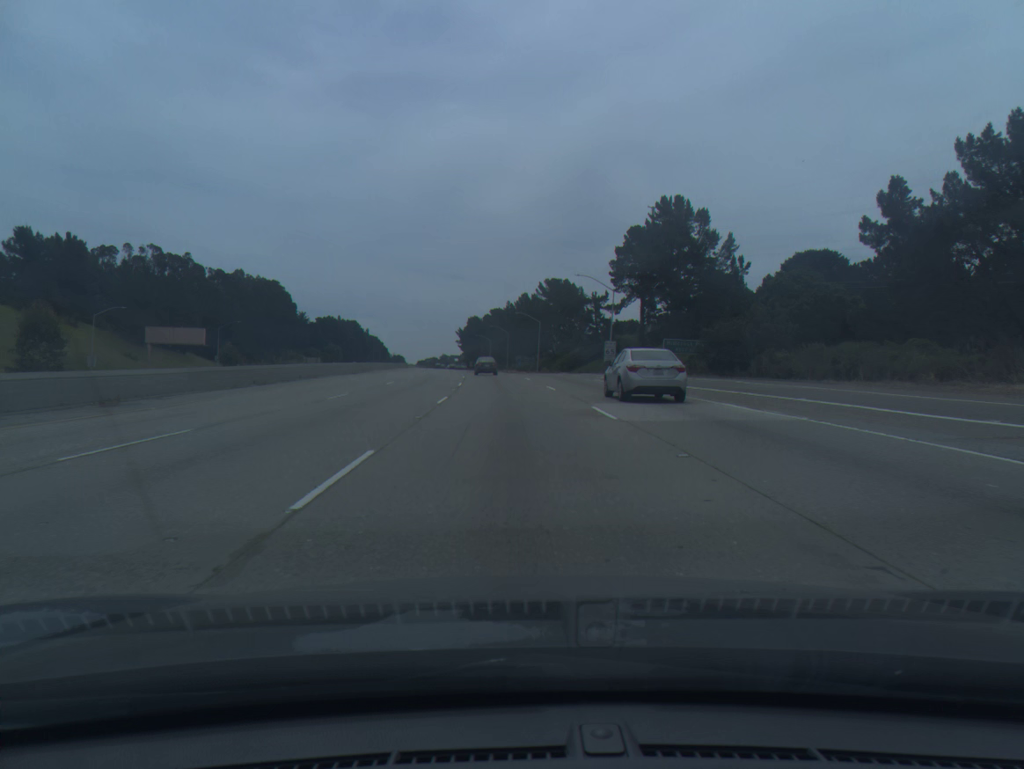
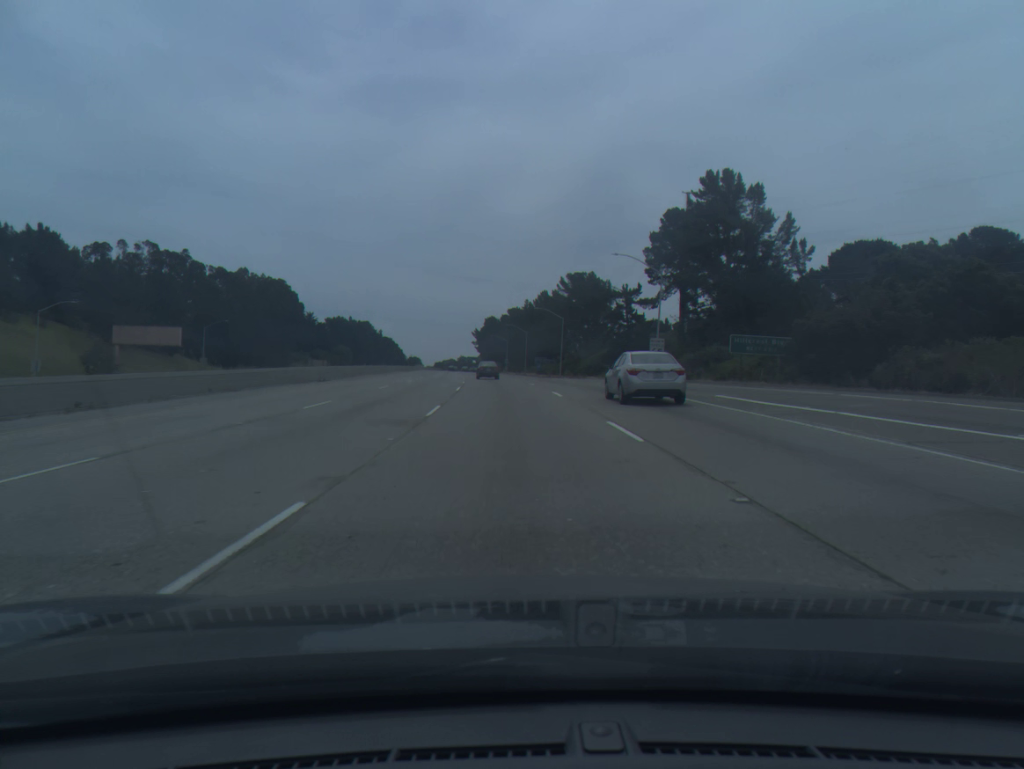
(-0.2, +17.6) m; -1°
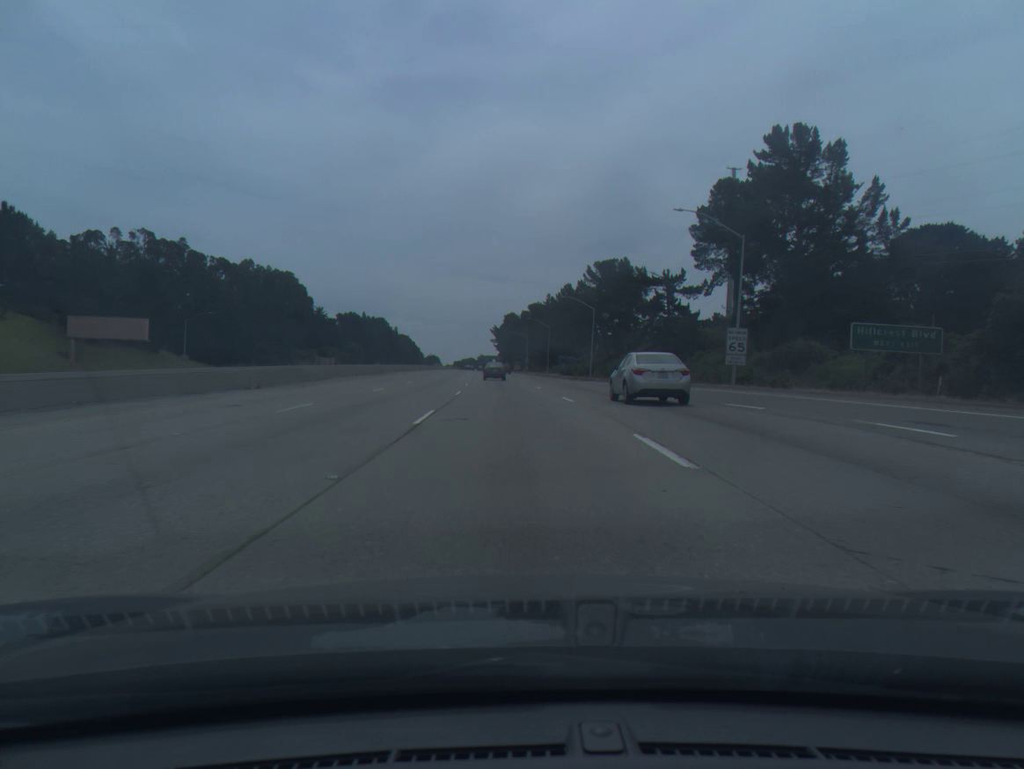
(-0.2, +17.7) m; -1°
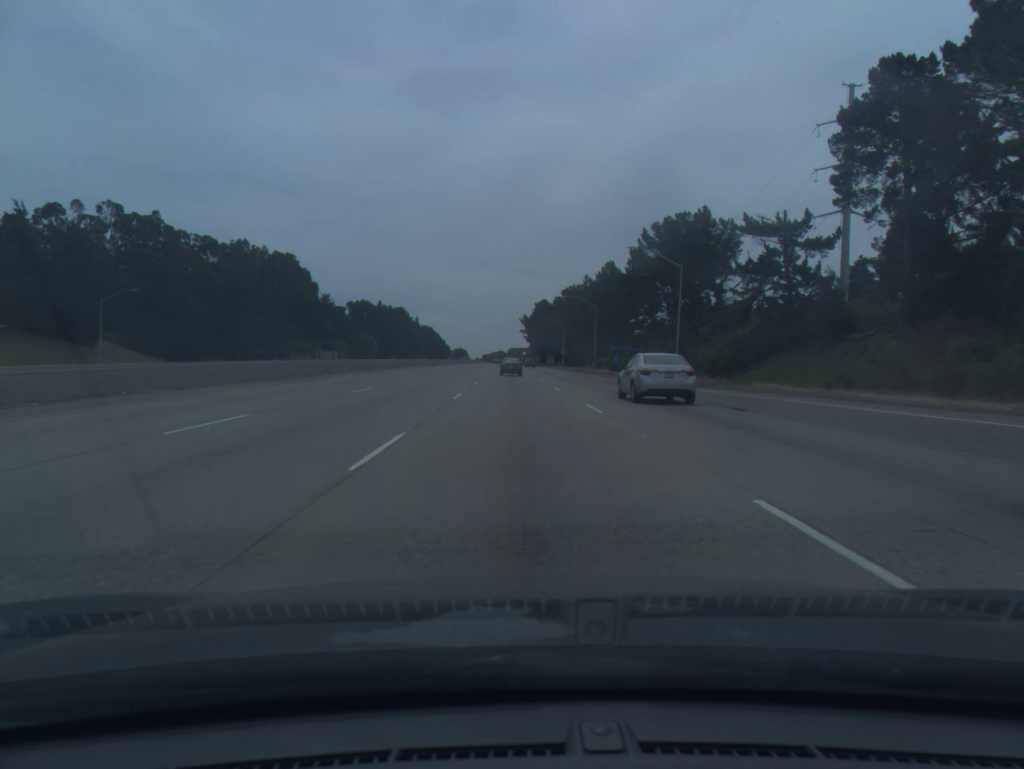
(-0.8, +35.4) m; -2°
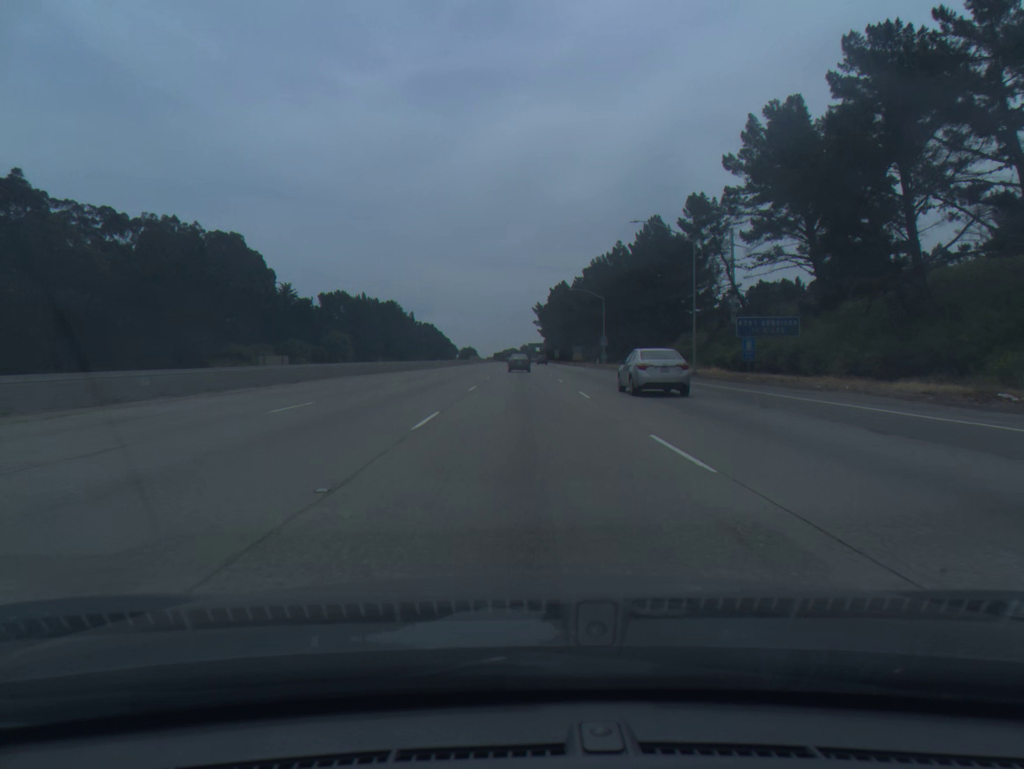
(-0.6, +53.6) m; -1°
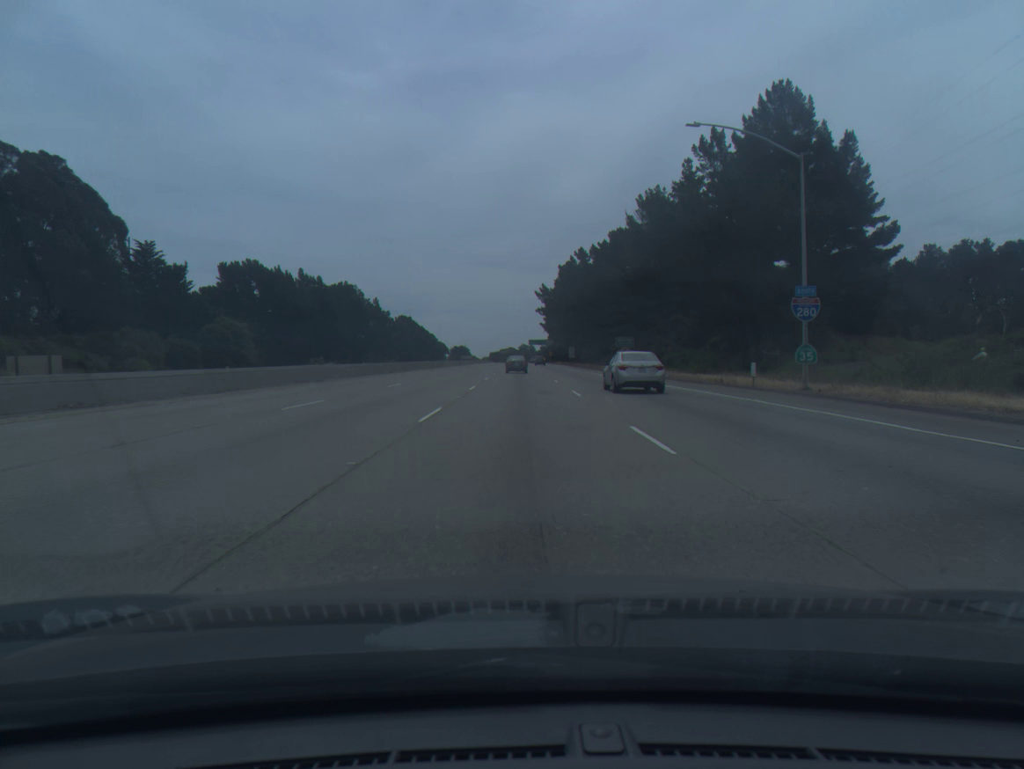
(+0.2, +71.3) m; 0°
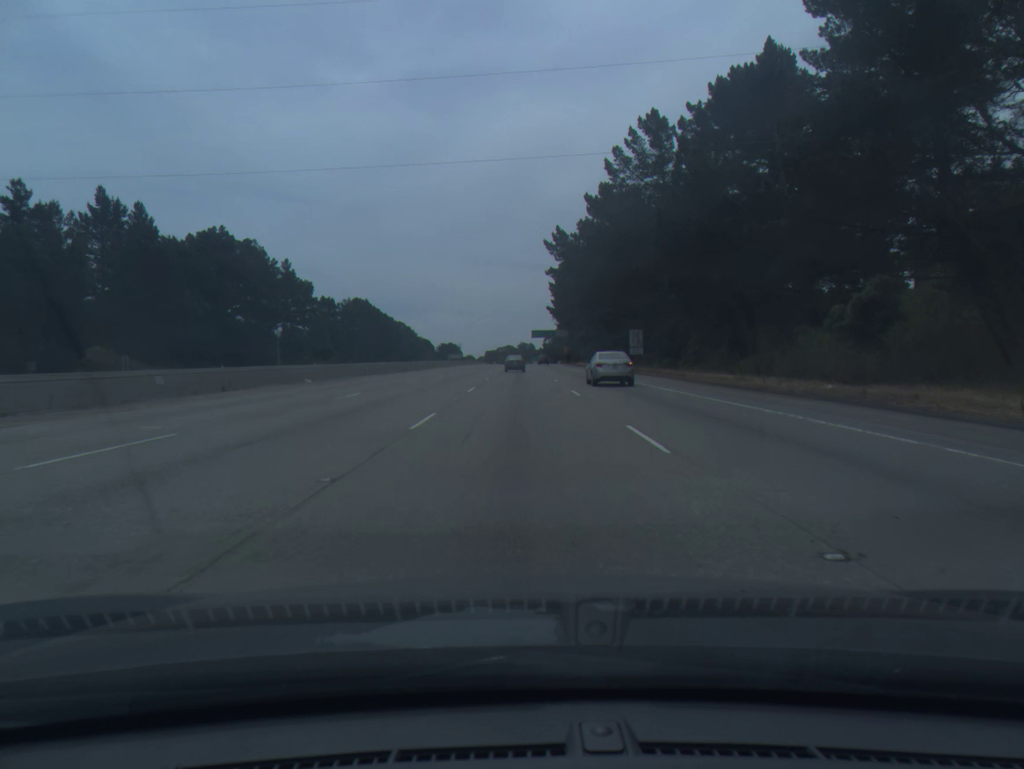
(0.0, +88.9) m; 0°
